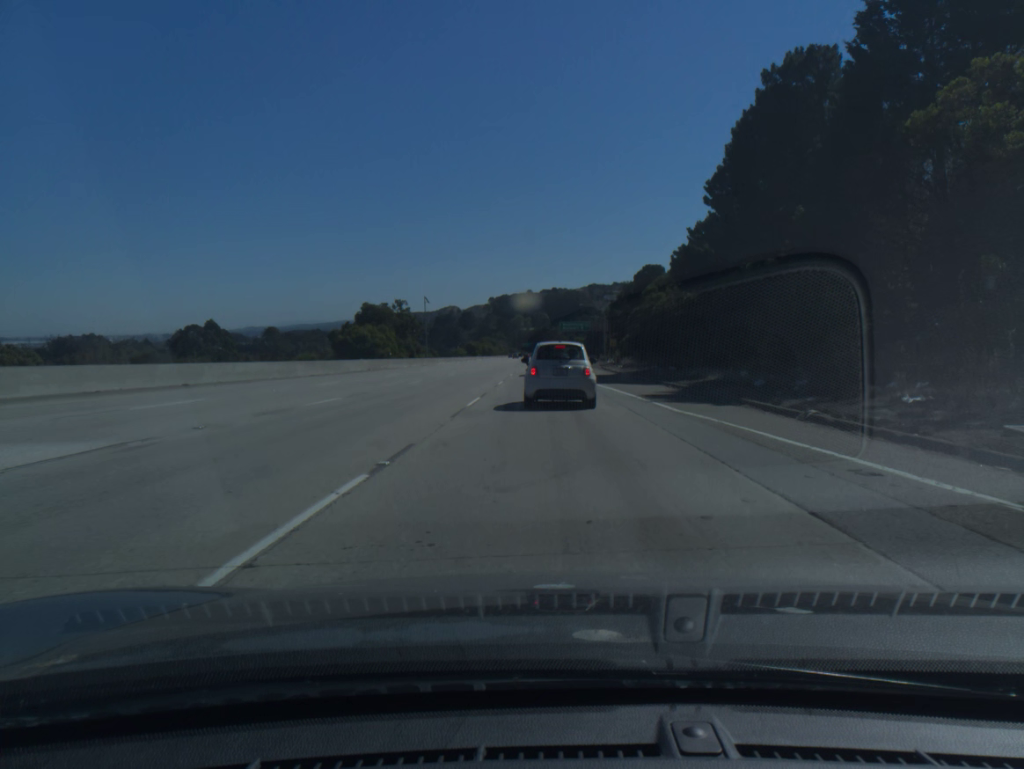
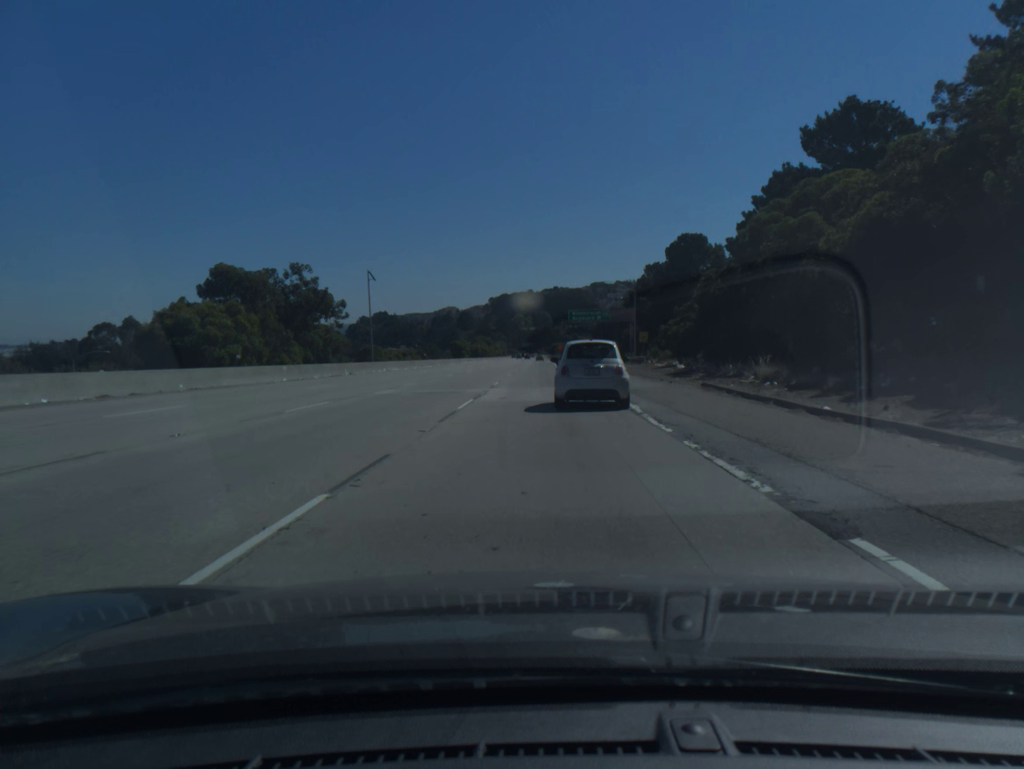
(+0.1, +44.9) m; 0°
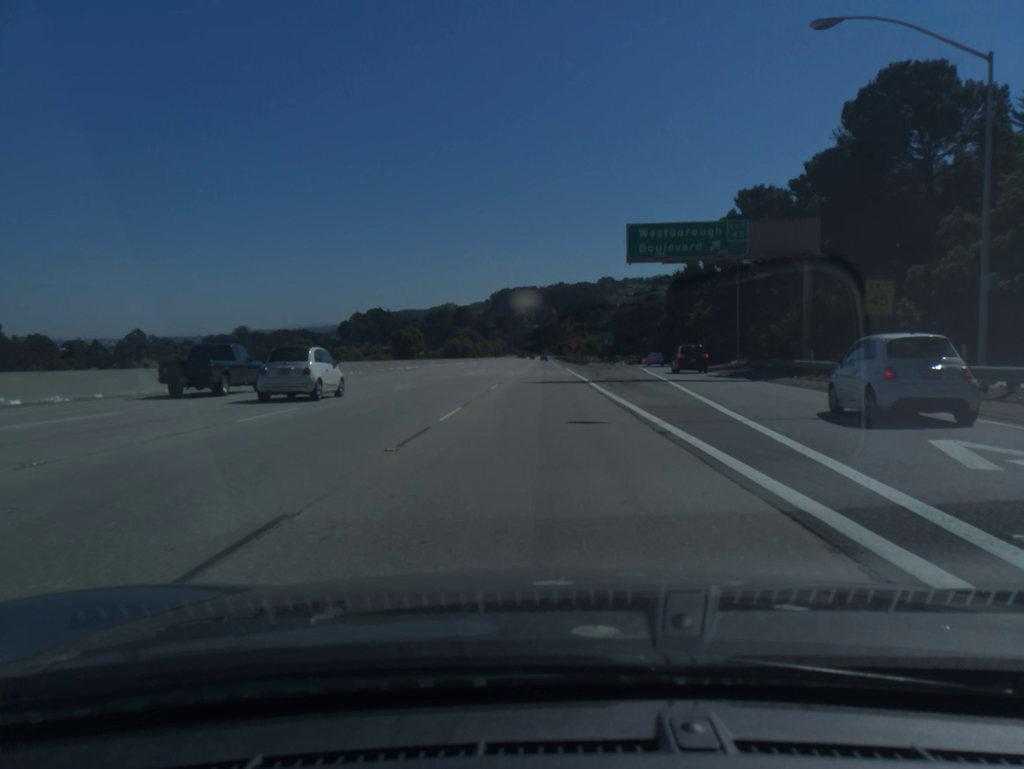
(-0.2, +76.1) m; 0°
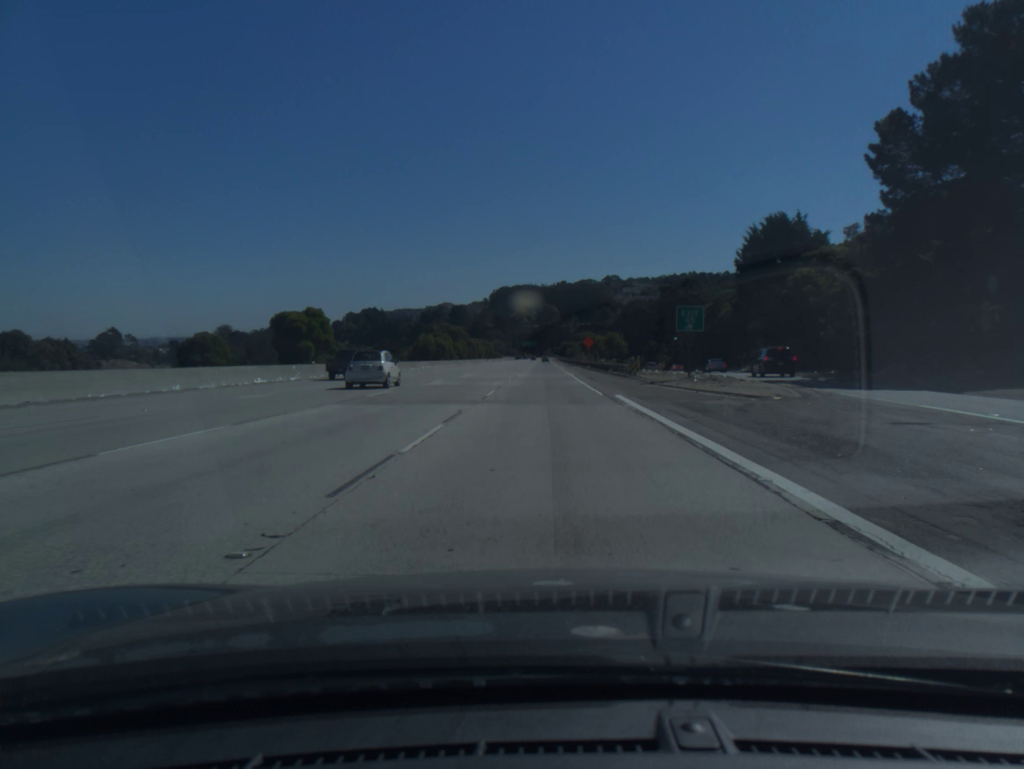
(0.0, +48.6) m; 0°
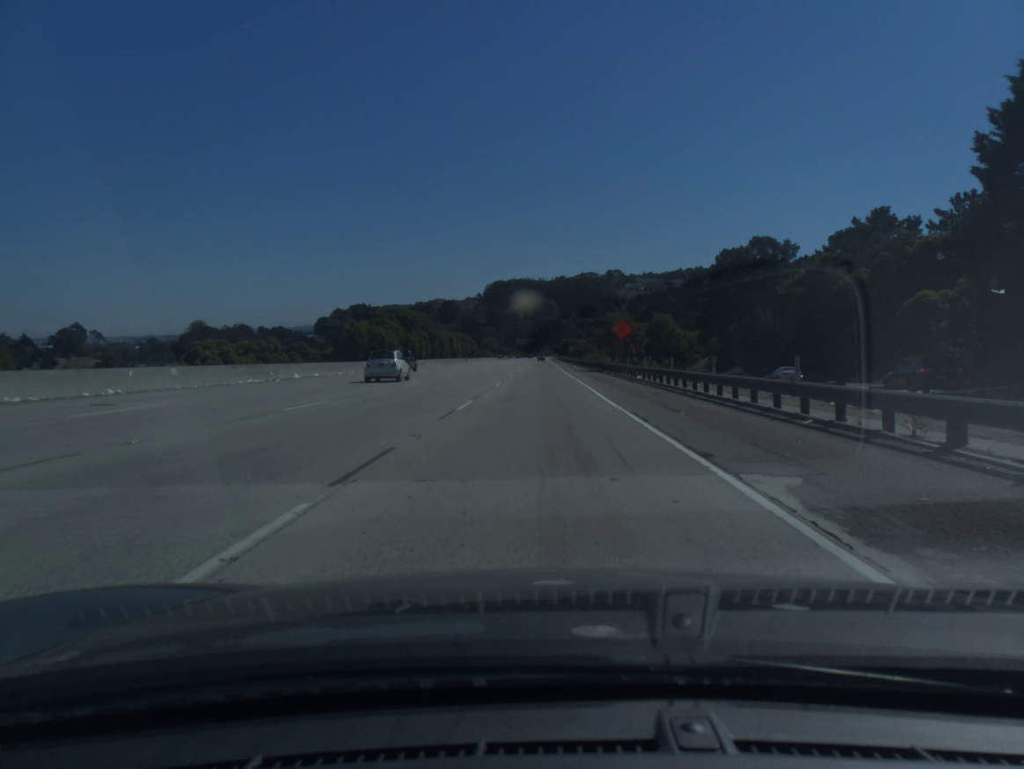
(+0.2, +51.2) m; 0°
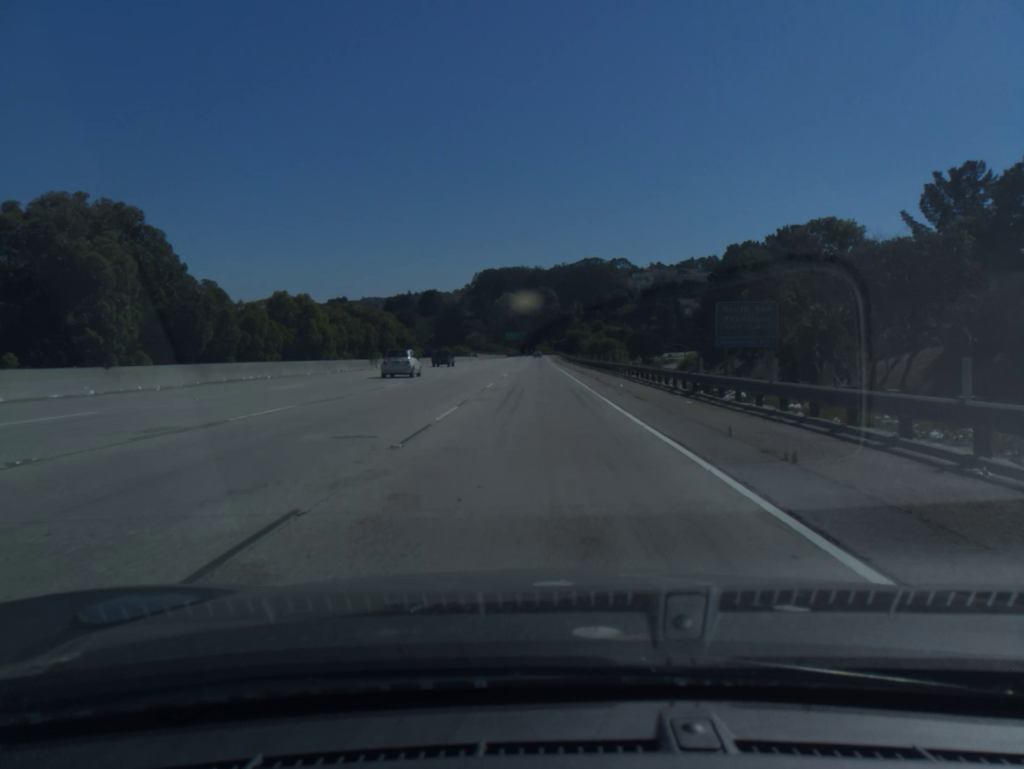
(0.0, +90.3) m; 0°
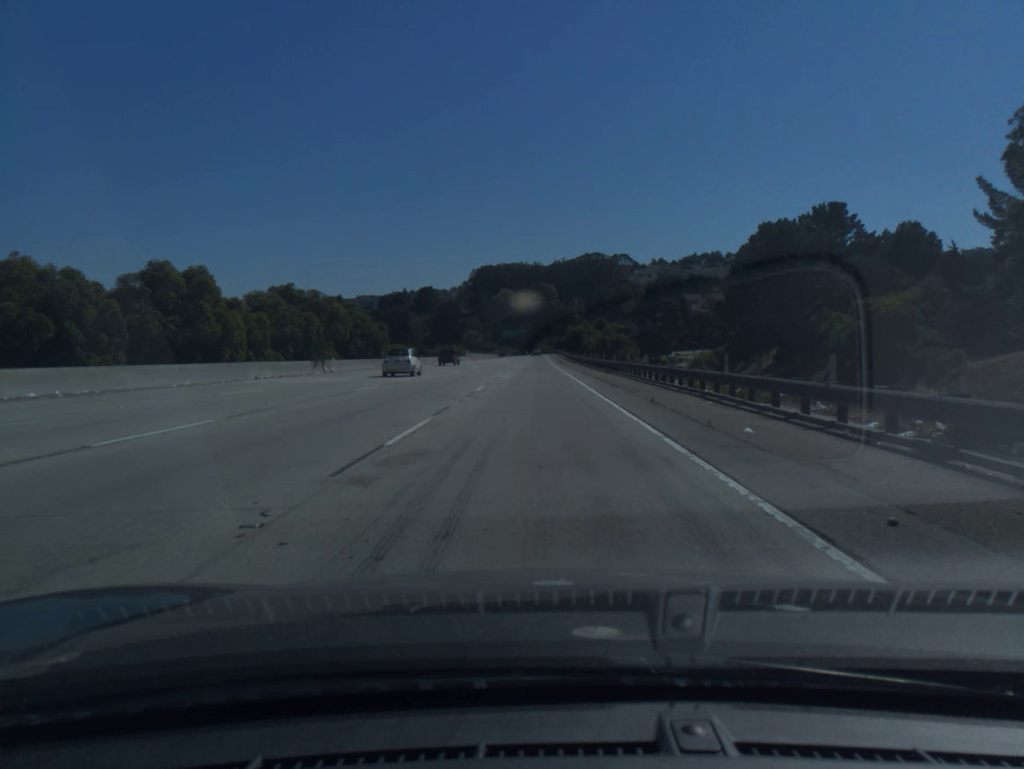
(0.0, +18.7) m; 0°
